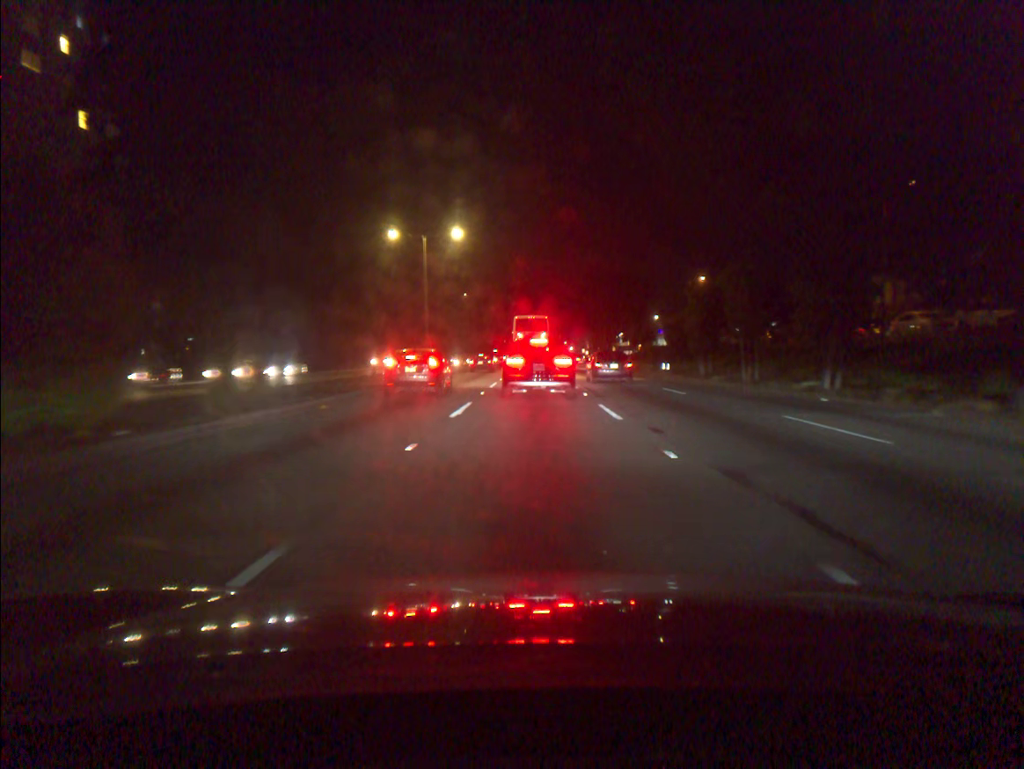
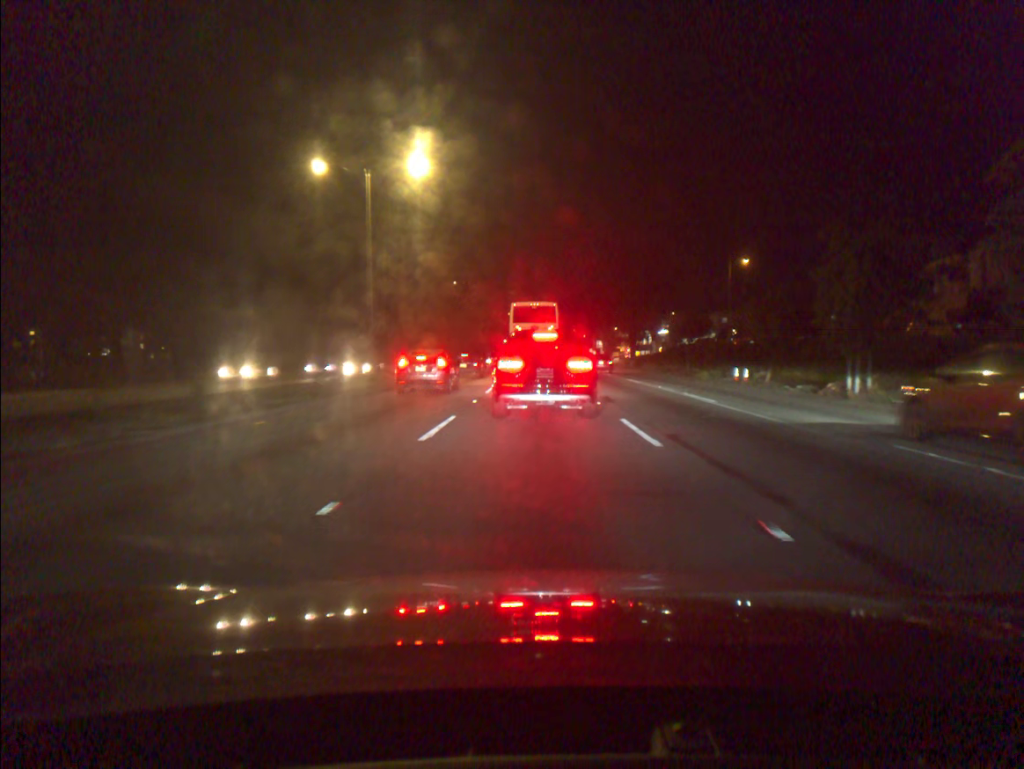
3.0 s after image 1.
(0.0, +19.1) m; 0°
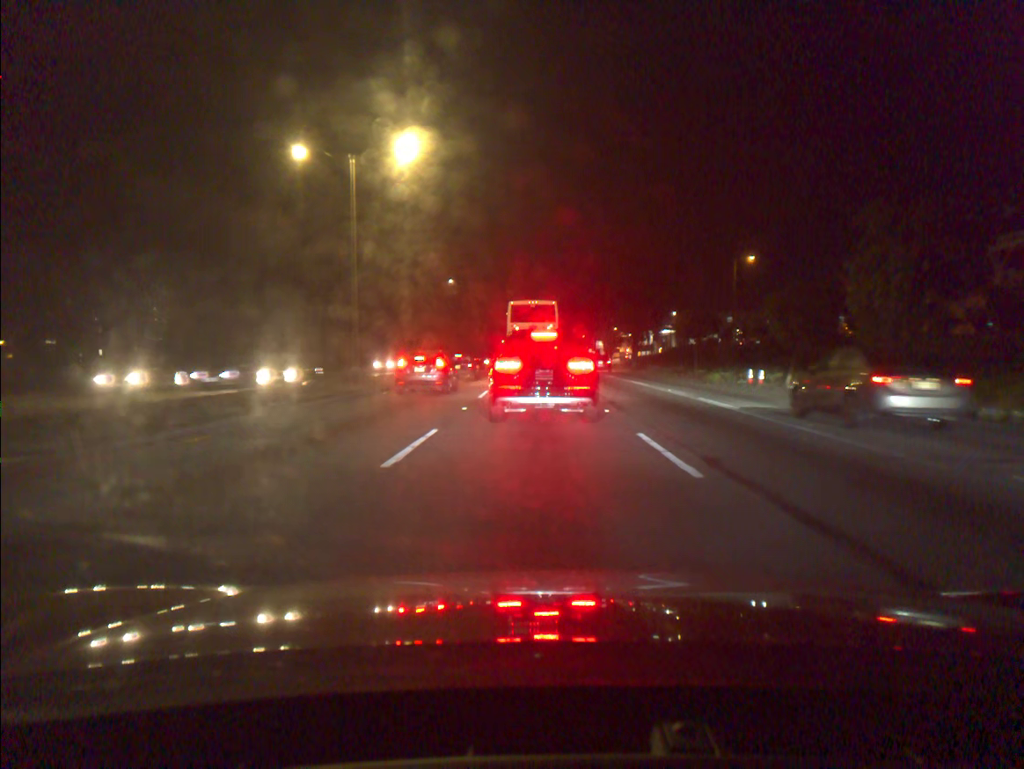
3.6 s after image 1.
(0.0, +2.6) m; 0°
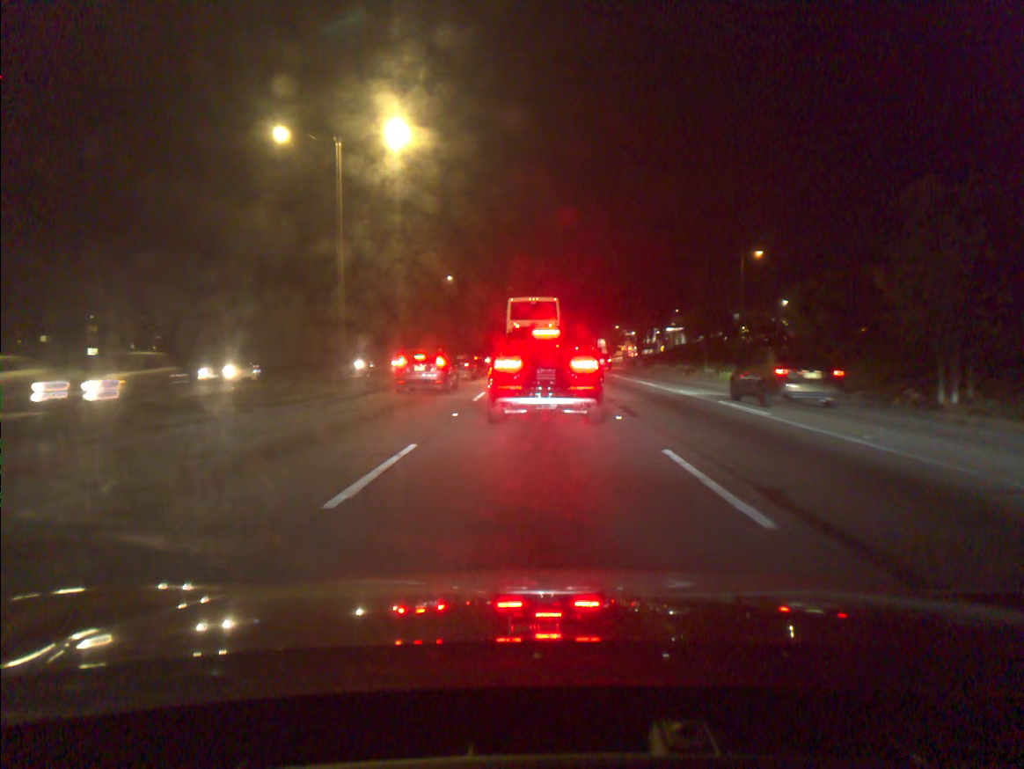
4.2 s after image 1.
(0.0, +2.3) m; 0°
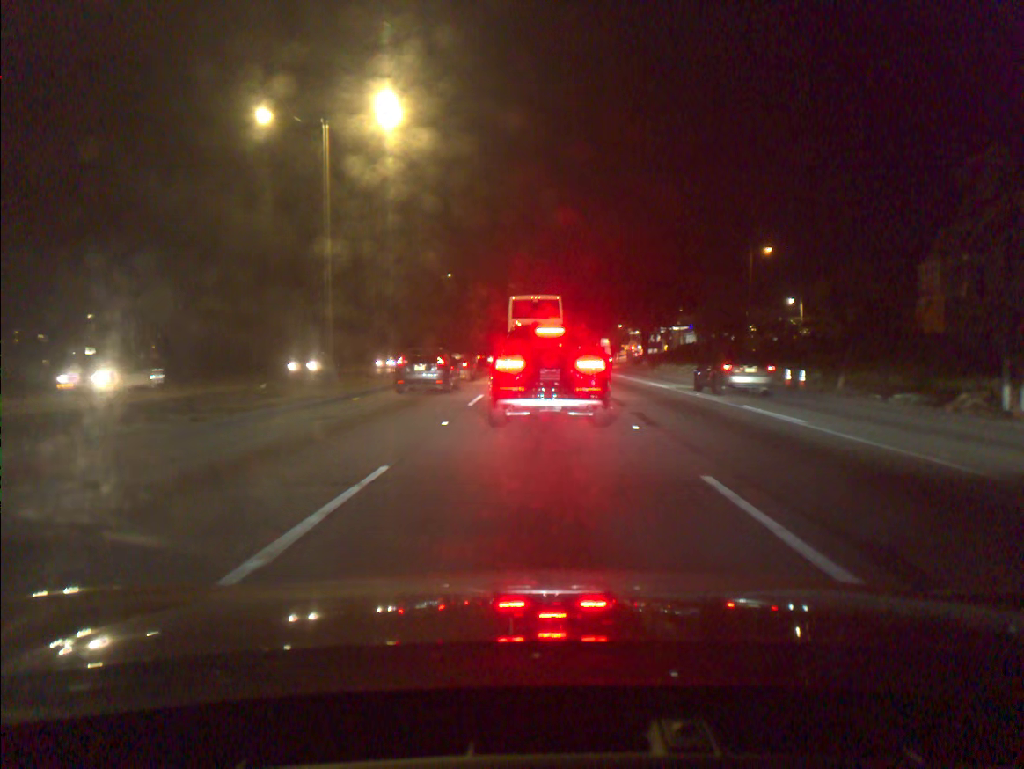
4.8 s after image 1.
(0.0, +2.1) m; 0°
